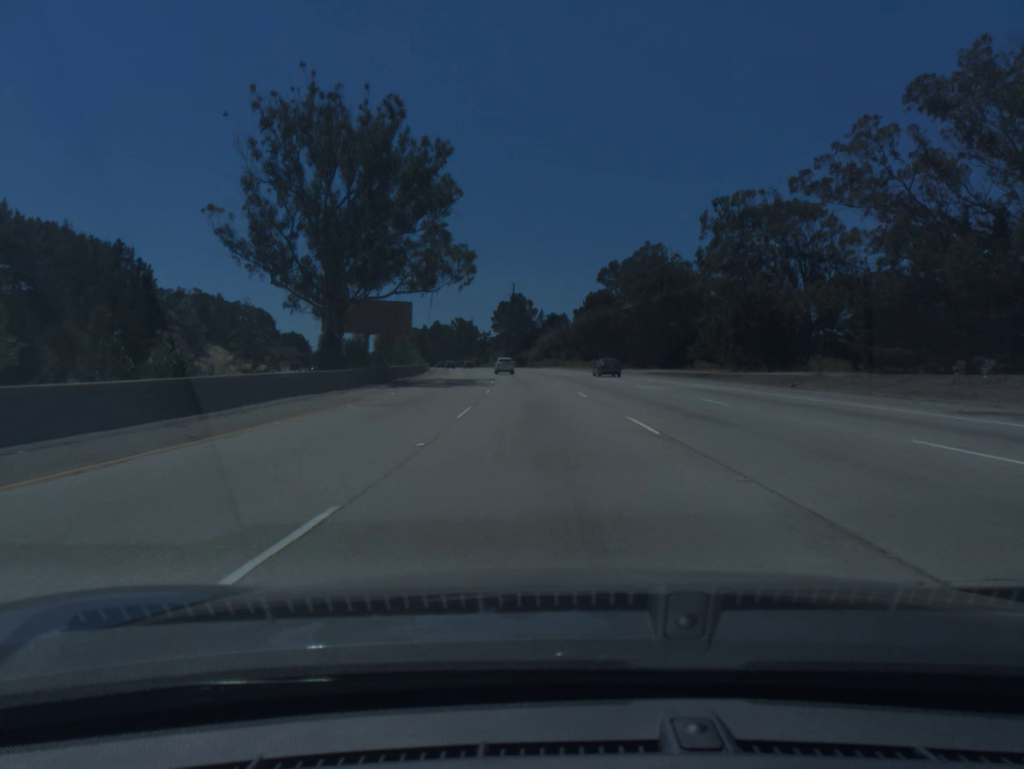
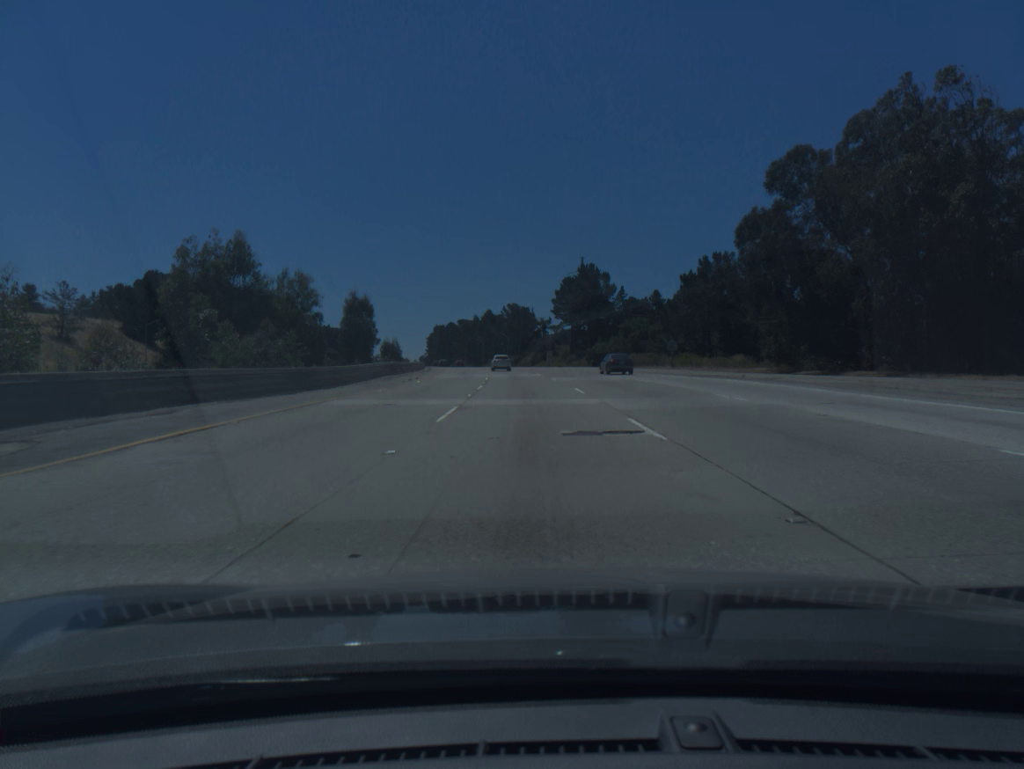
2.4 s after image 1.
(-3.0, +74.8) m; -5°
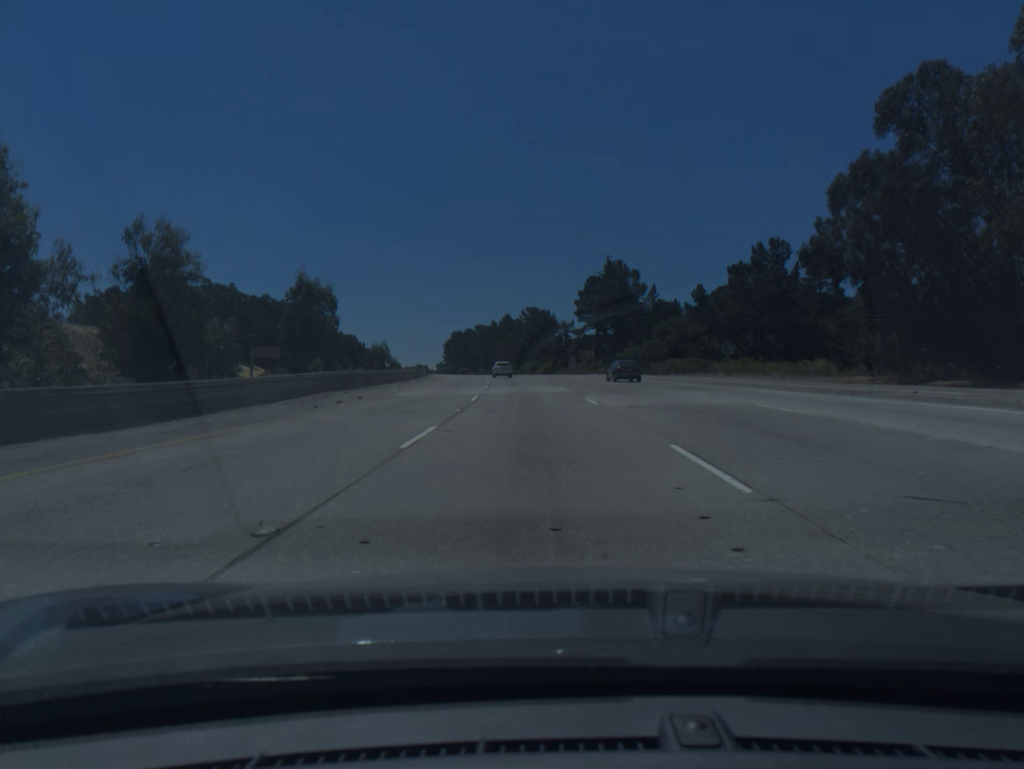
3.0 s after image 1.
(-0.2, +18.9) m; -2°
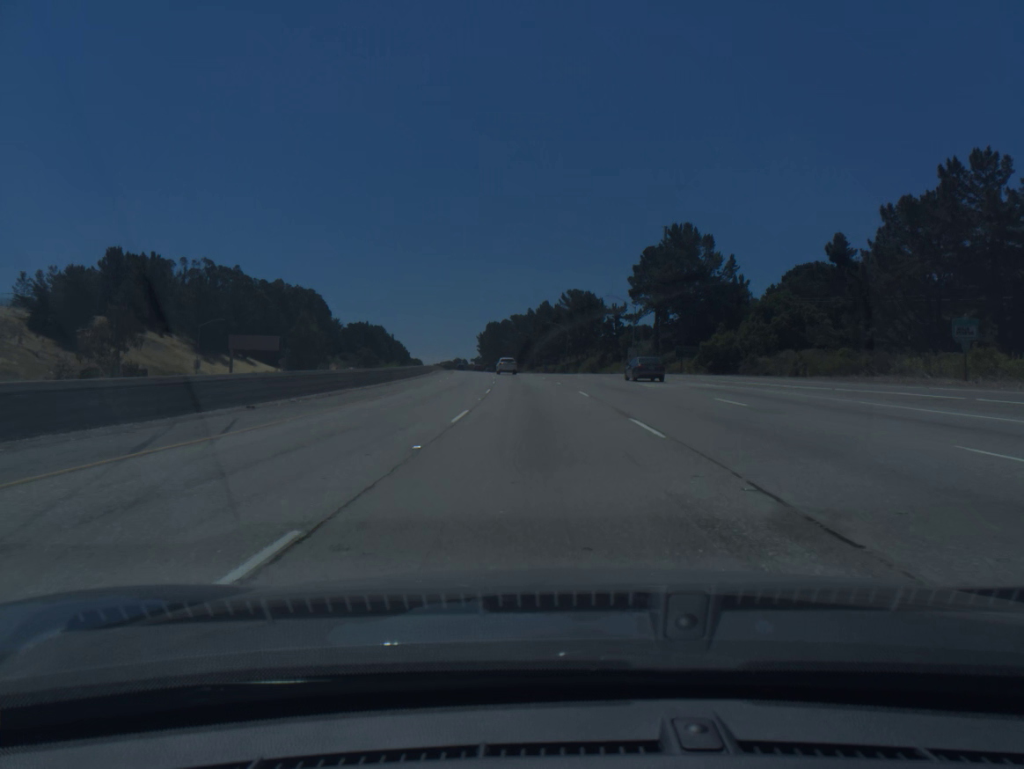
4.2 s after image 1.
(-1.0, +38.0) m; -3°
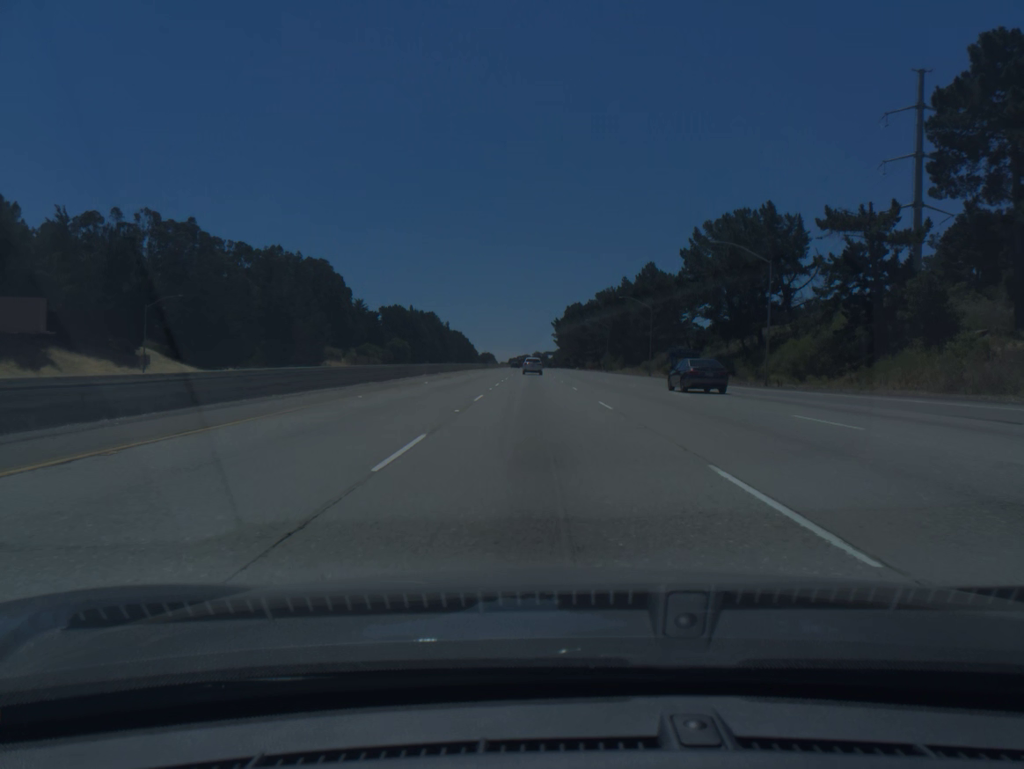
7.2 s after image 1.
(-5.0, +95.2) m; -6°
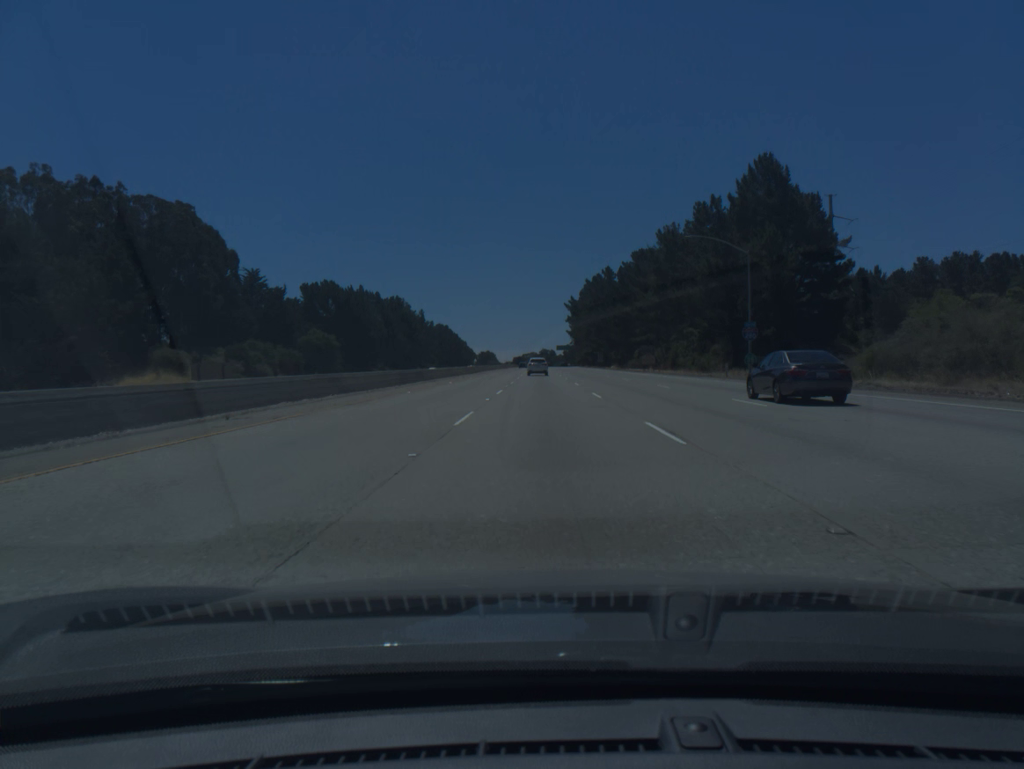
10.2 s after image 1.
(-1.6, +95.5) m; -1°
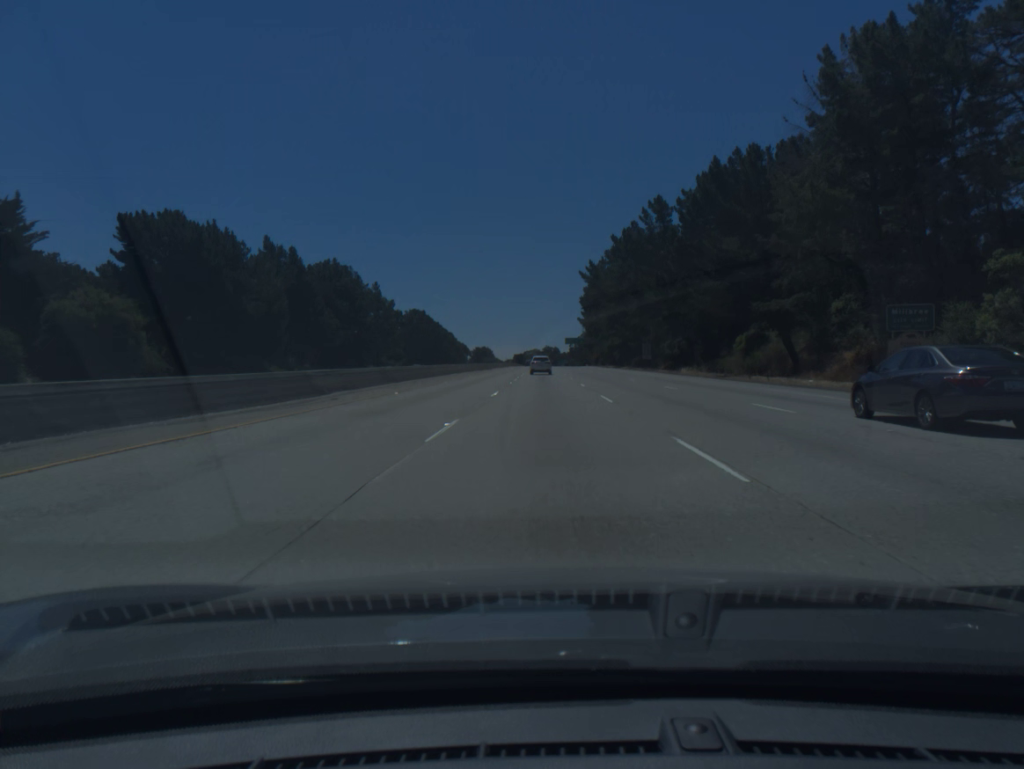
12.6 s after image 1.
(-0.2, +76.1) m; 0°
